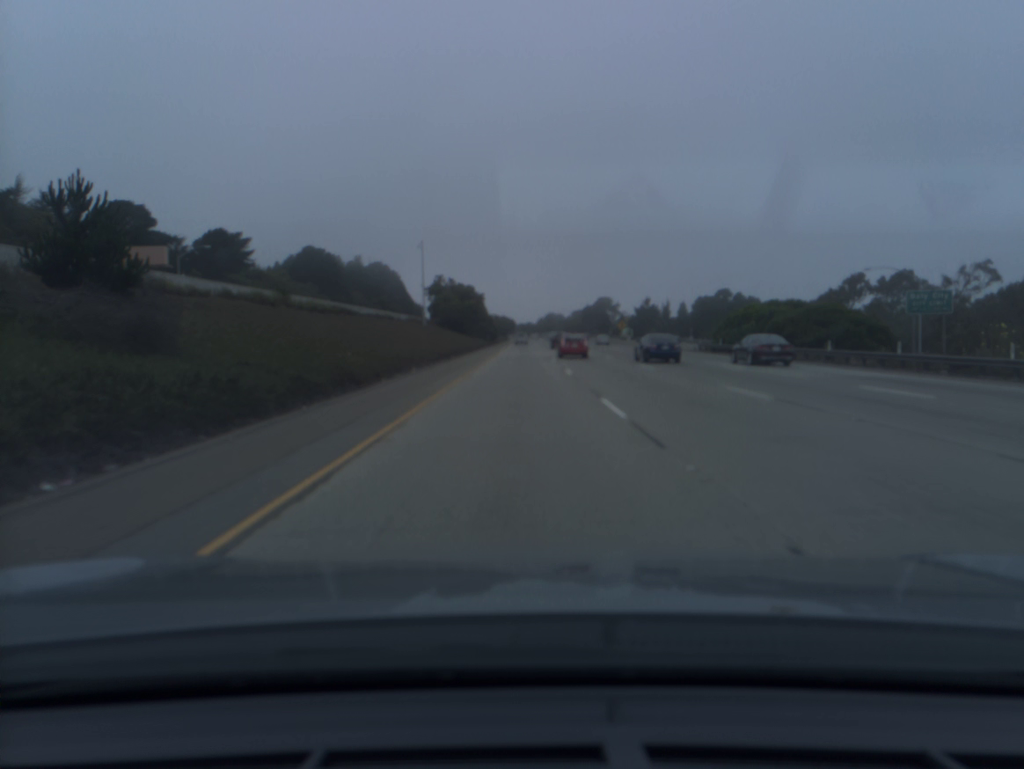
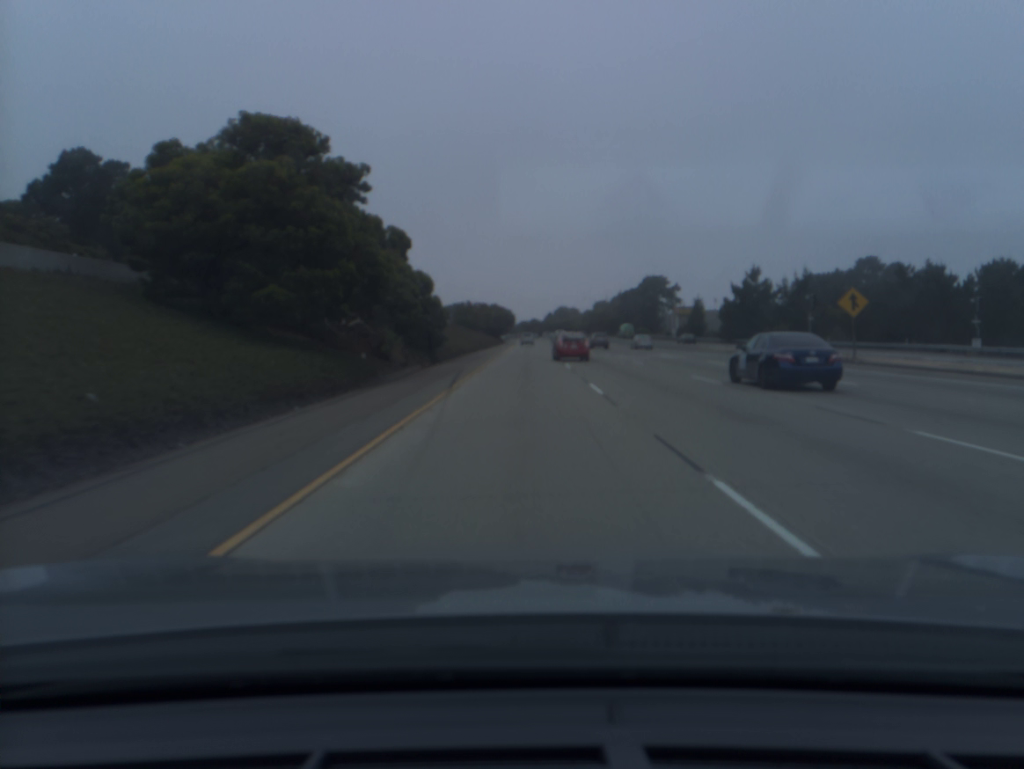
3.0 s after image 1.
(-0.2, +97.6) m; 0°
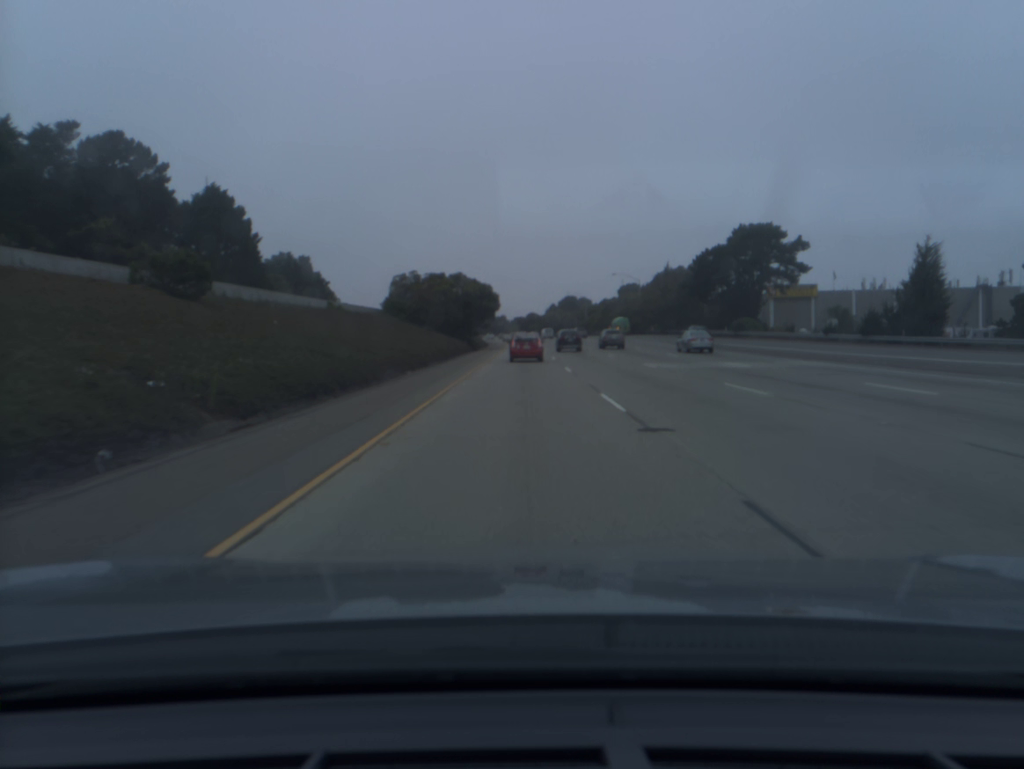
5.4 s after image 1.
(+0.3, +77.3) m; 0°
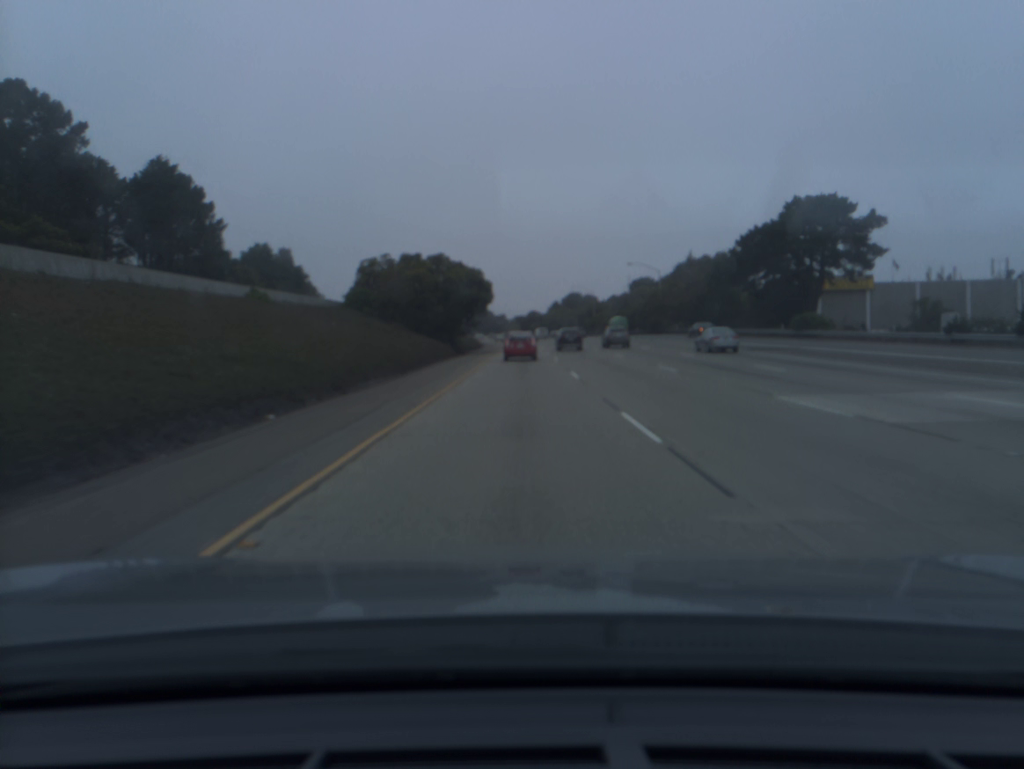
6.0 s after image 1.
(0.0, +19.1) m; 0°
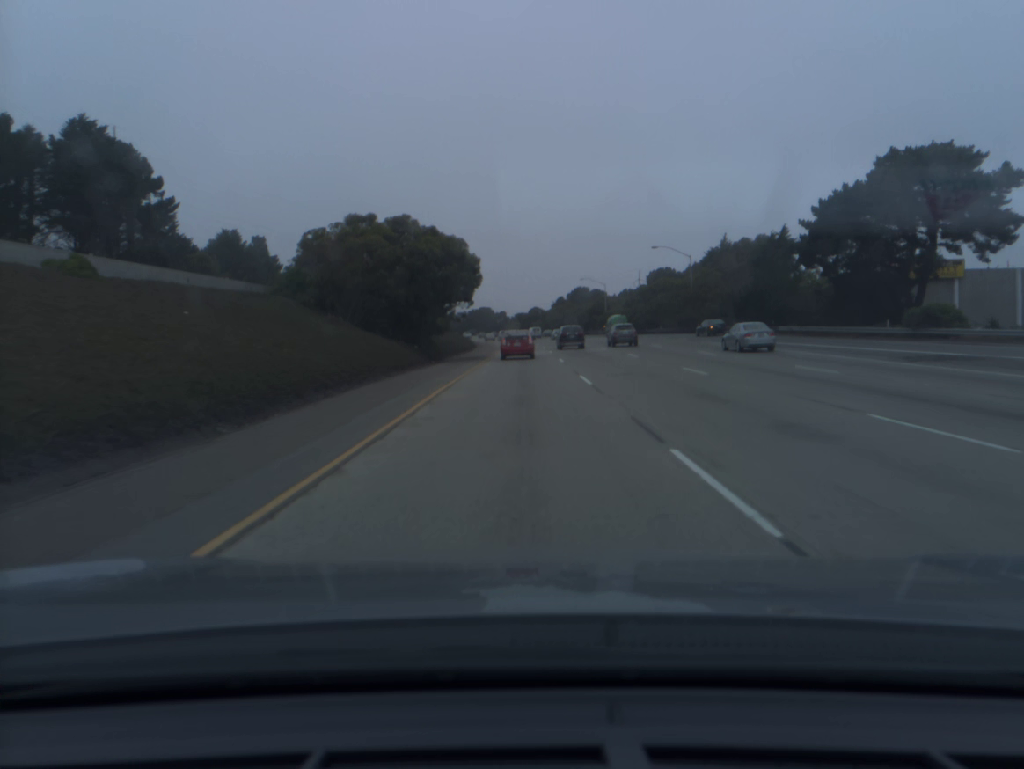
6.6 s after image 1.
(0.0, +19.0) m; 0°
